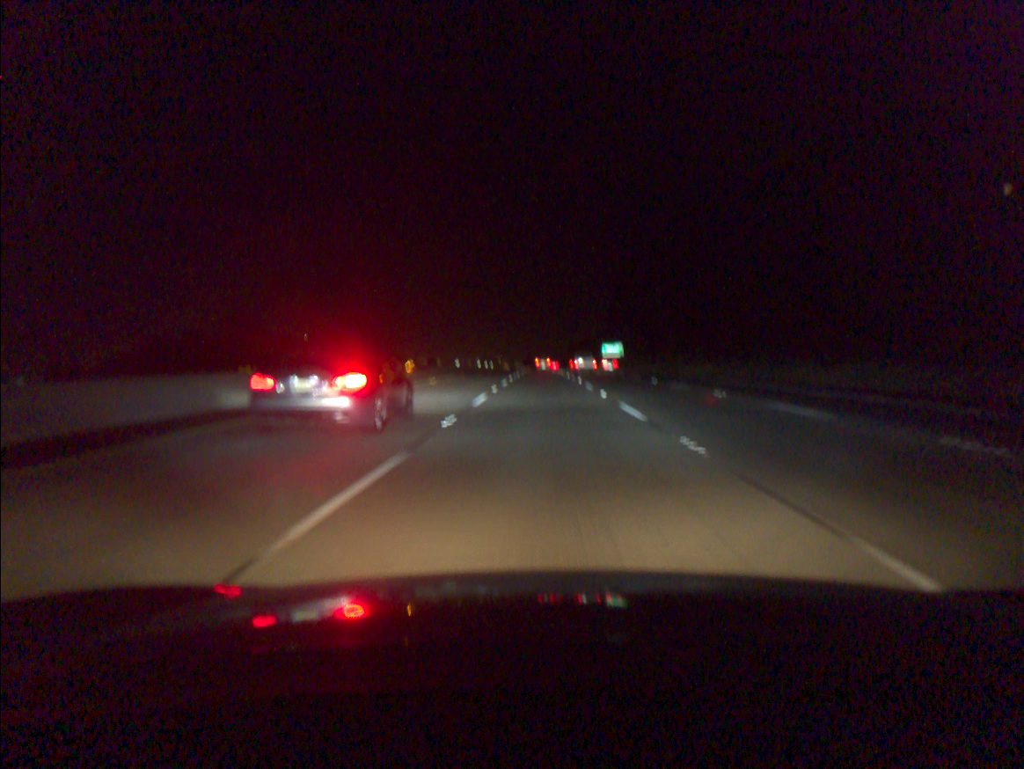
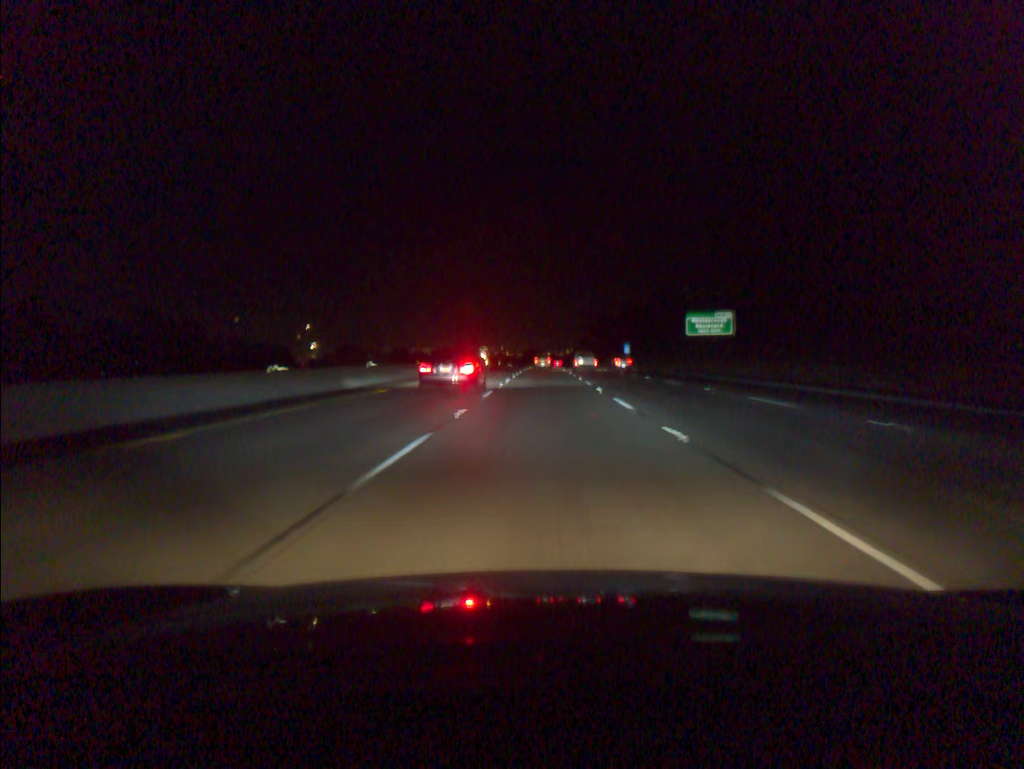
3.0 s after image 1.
(0.0, +100.4) m; 0°
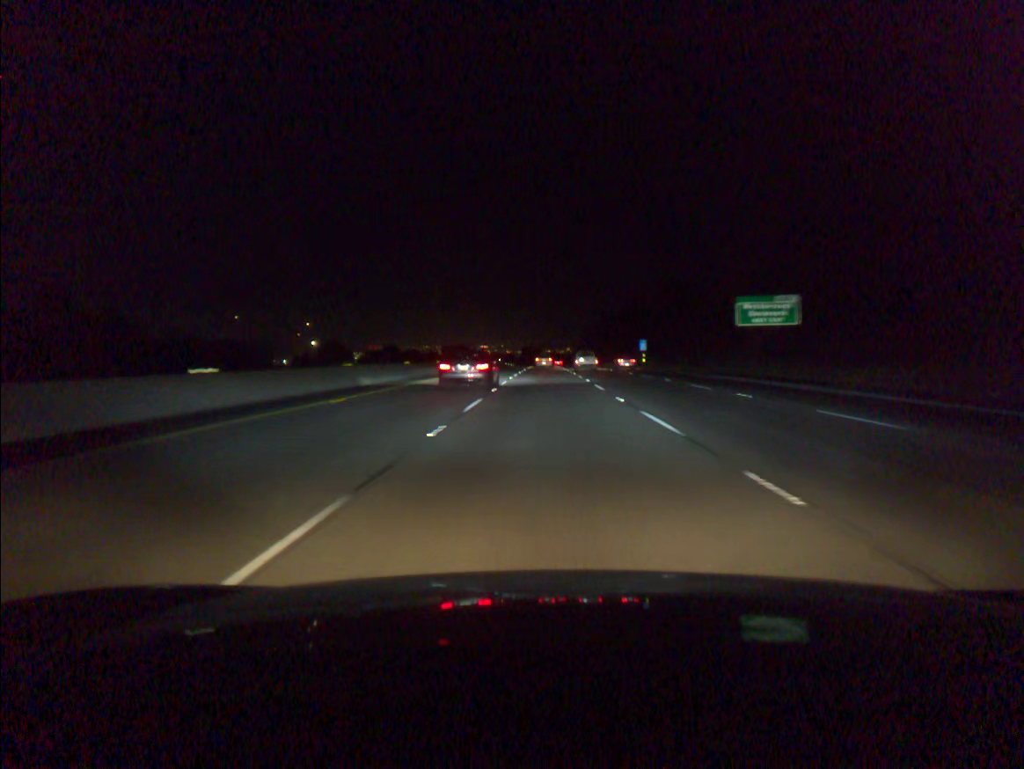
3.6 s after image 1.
(0.0, +19.9) m; 0°
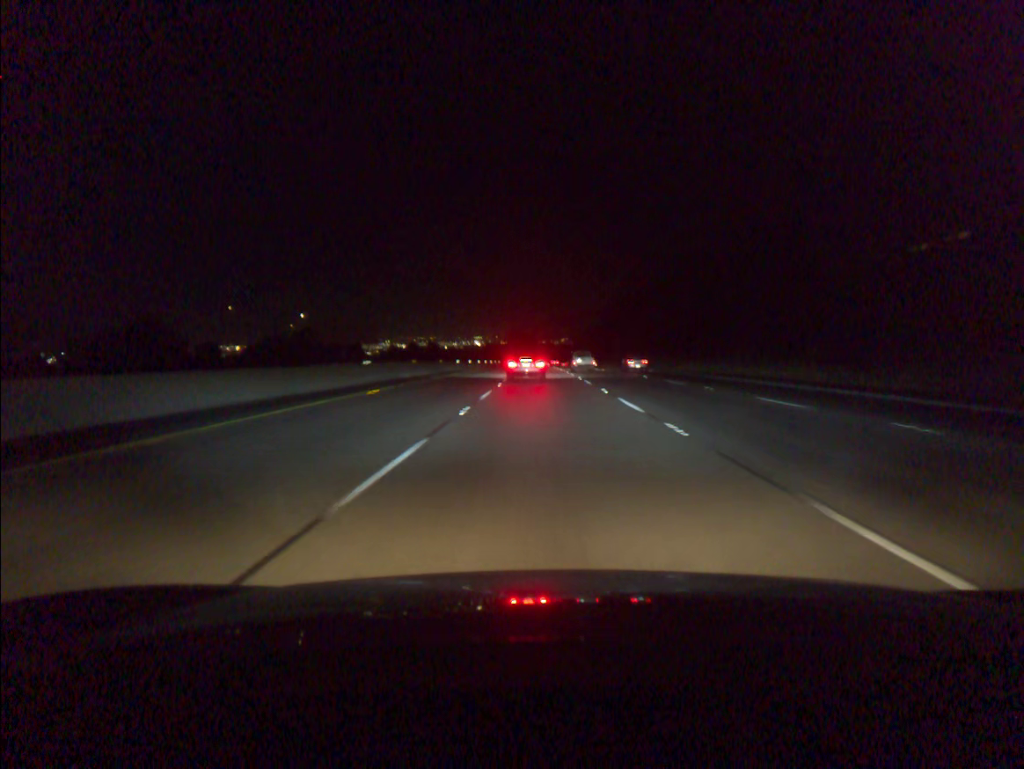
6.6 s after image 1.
(+0.2, +98.2) m; 0°
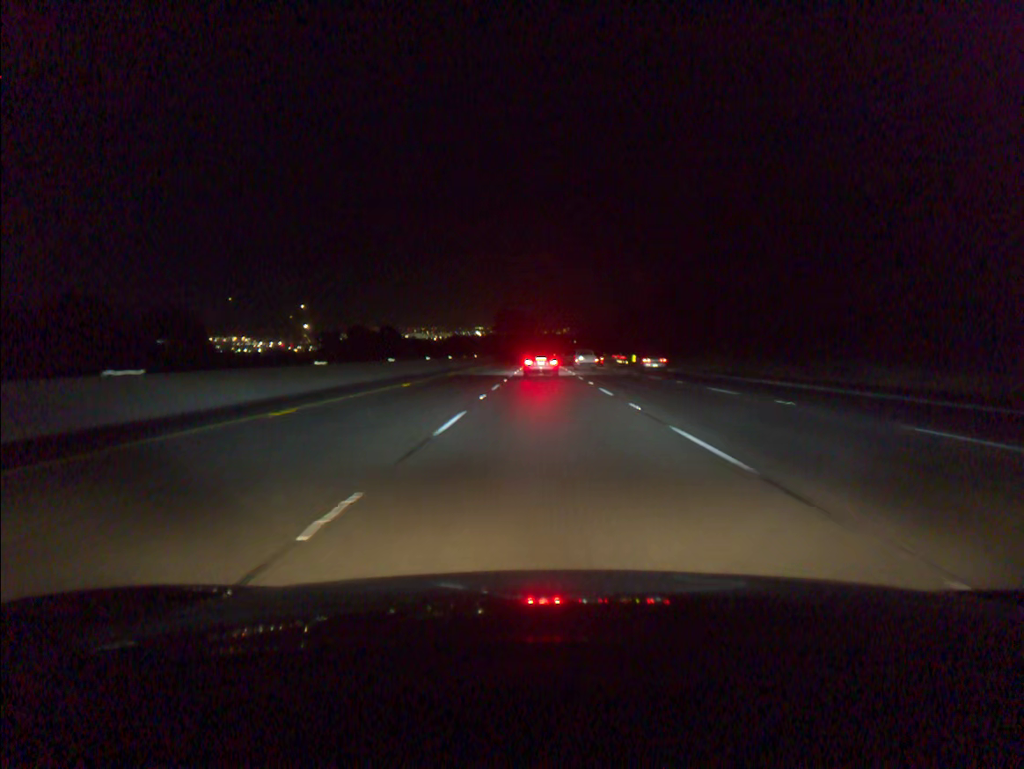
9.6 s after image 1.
(-0.3, +96.5) m; 0°
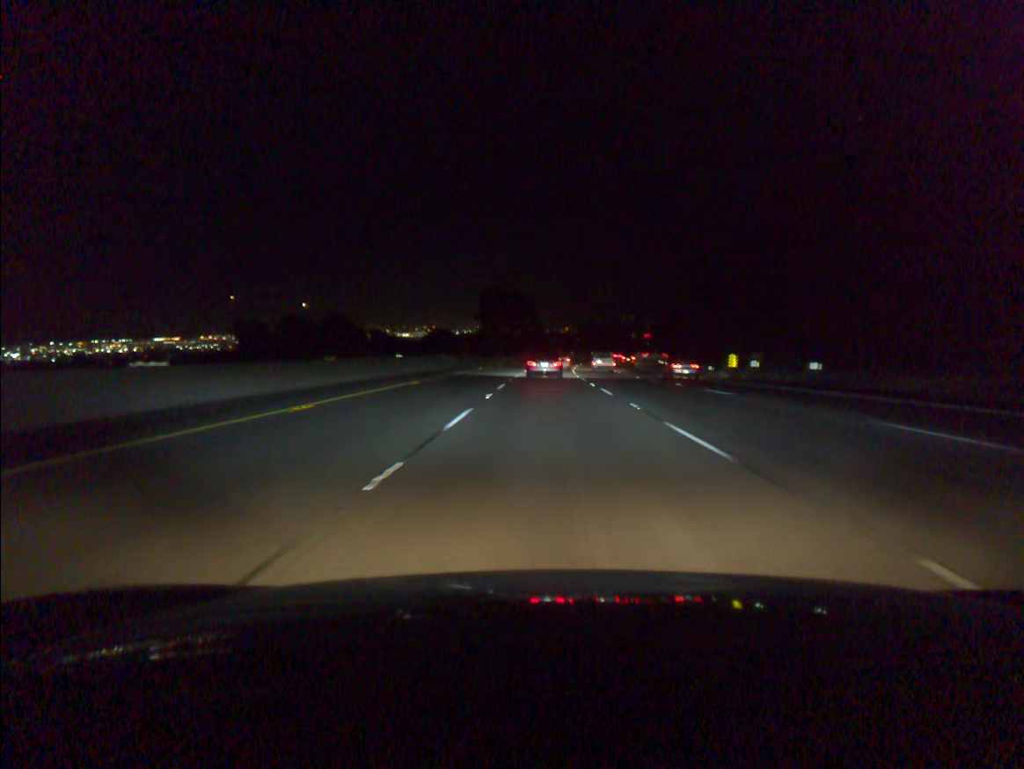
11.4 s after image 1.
(-0.2, +57.5) m; 0°
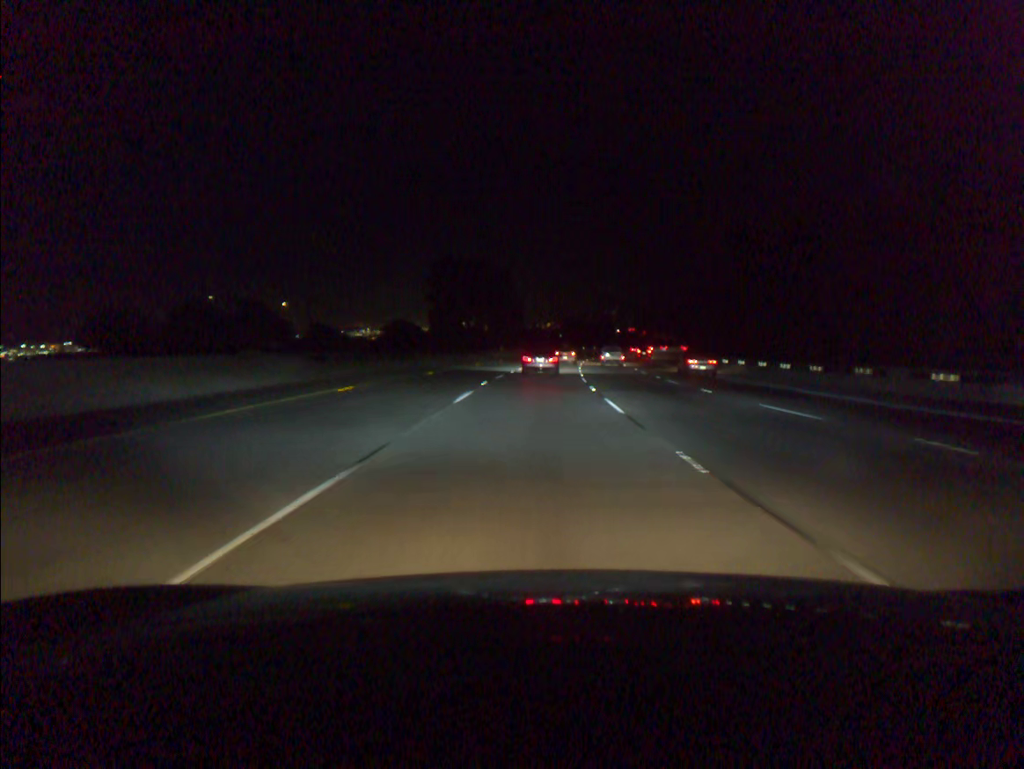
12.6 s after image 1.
(+0.4, +38.2) m; +1°
